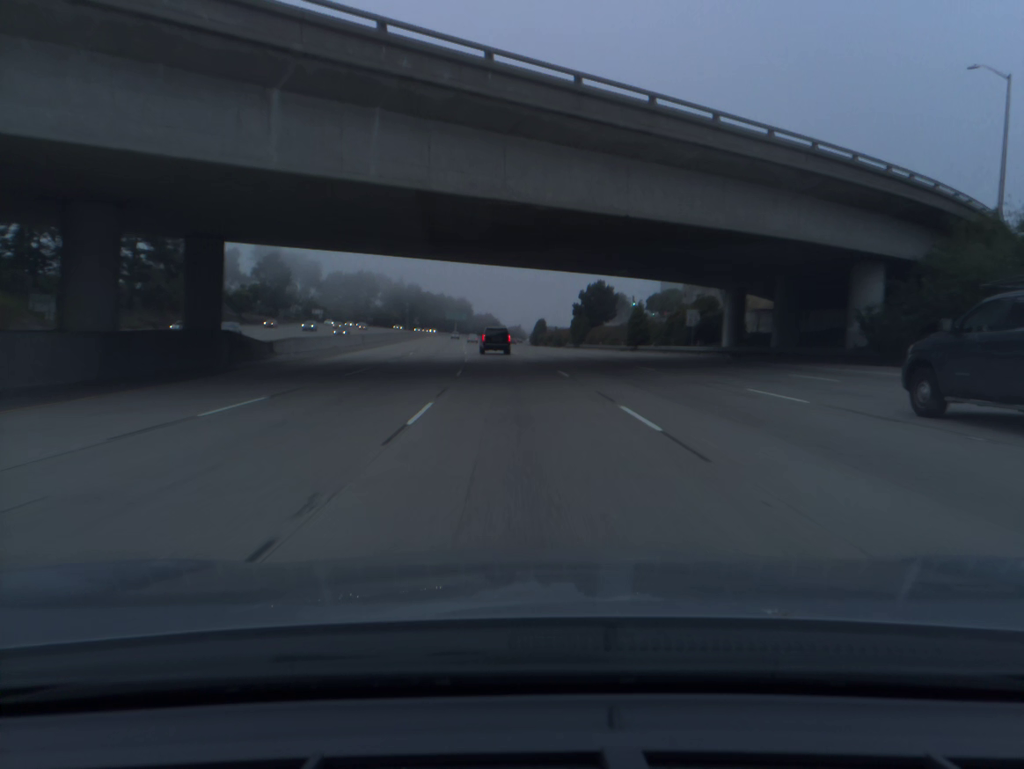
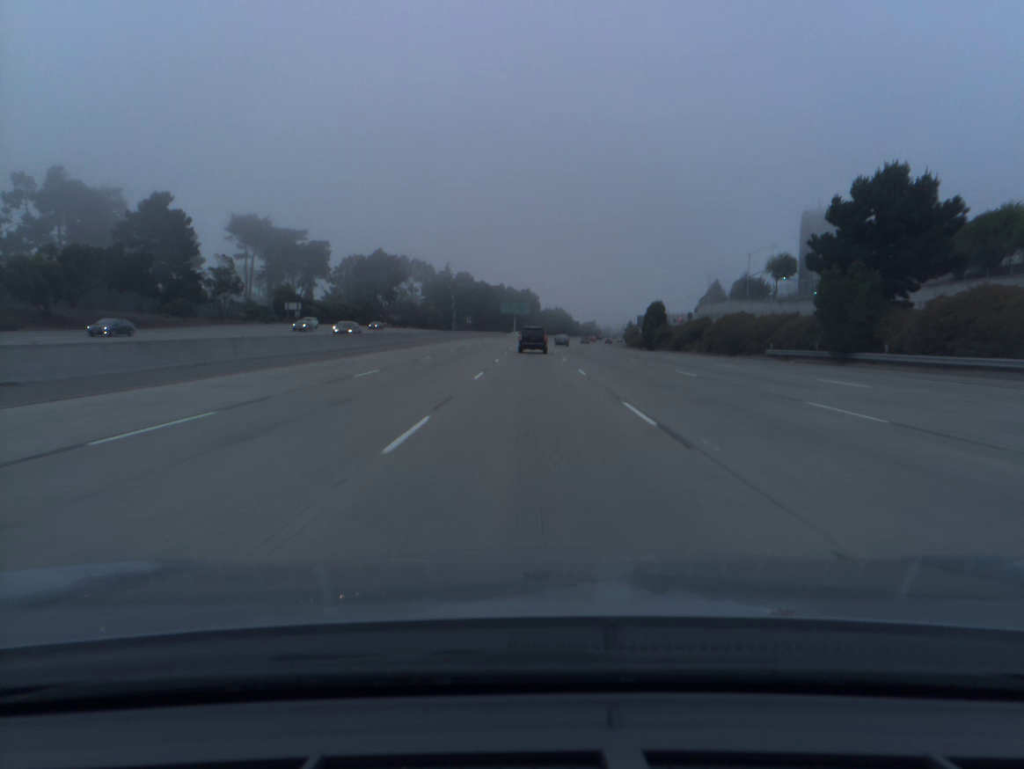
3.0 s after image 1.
(-4.6, +85.4) m; -5°
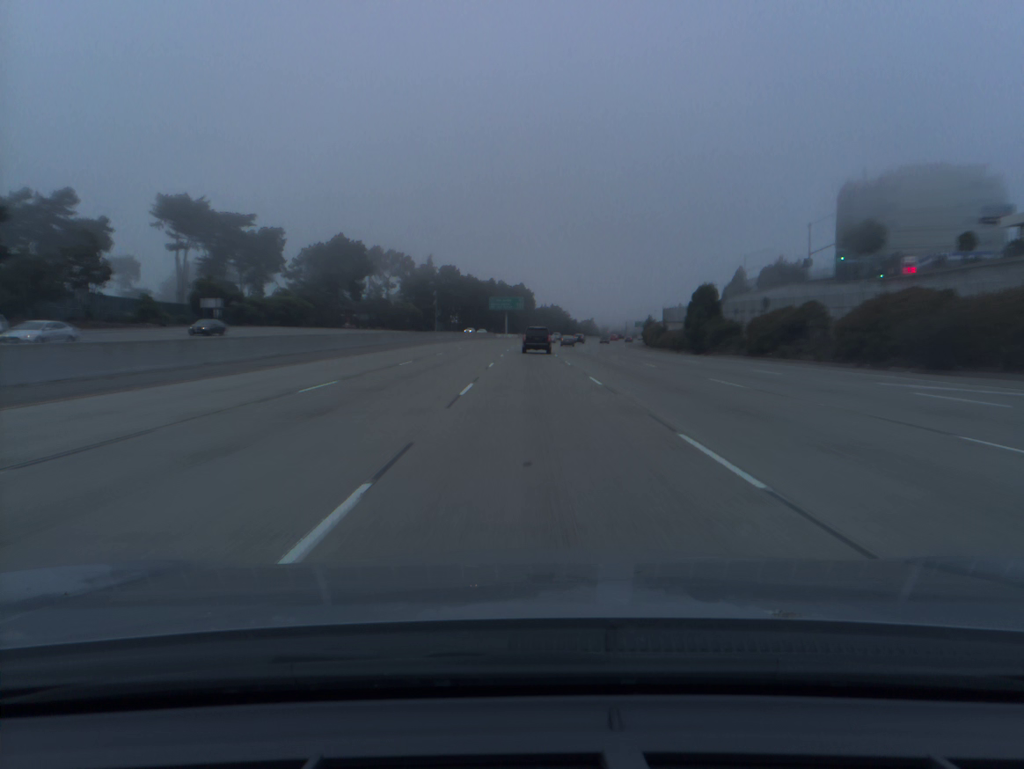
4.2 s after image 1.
(+0.1, +34.4) m; 0°
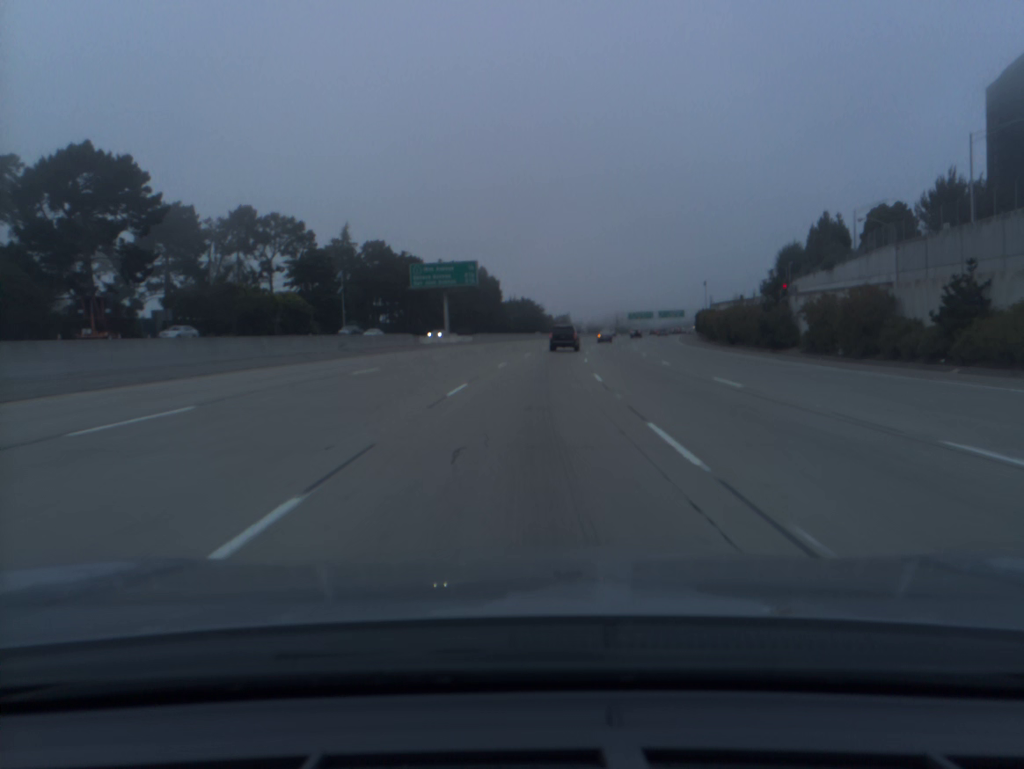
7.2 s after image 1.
(+1.2, +85.9) m; +2°
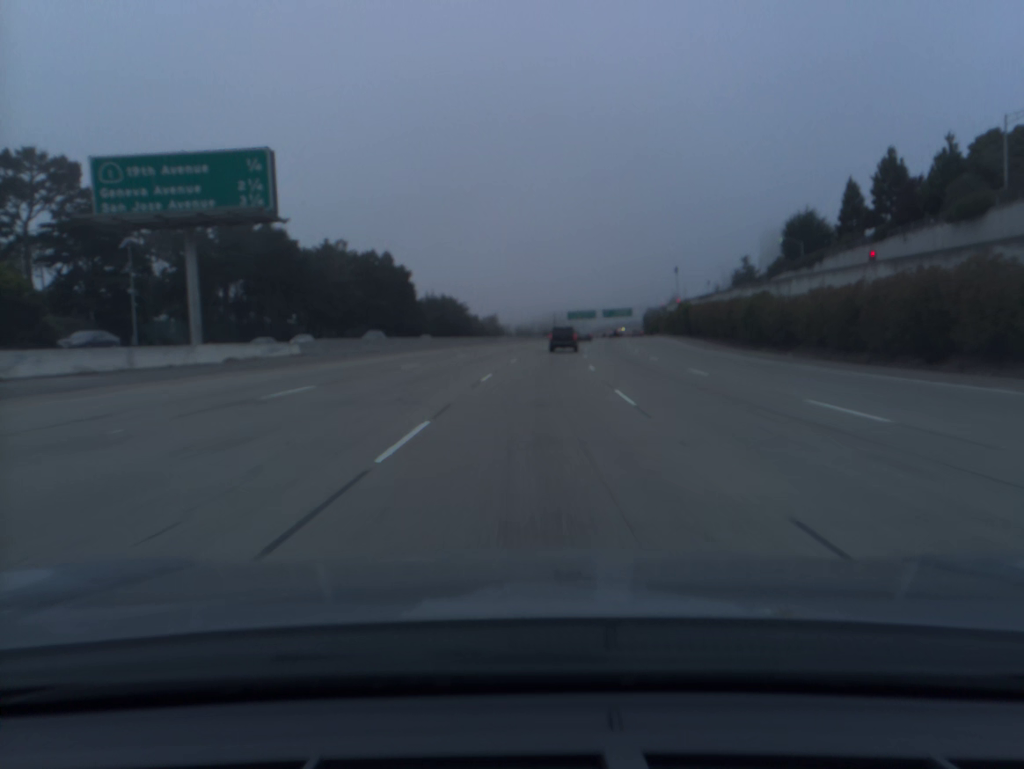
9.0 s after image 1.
(+2.2, +51.6) m; +5°
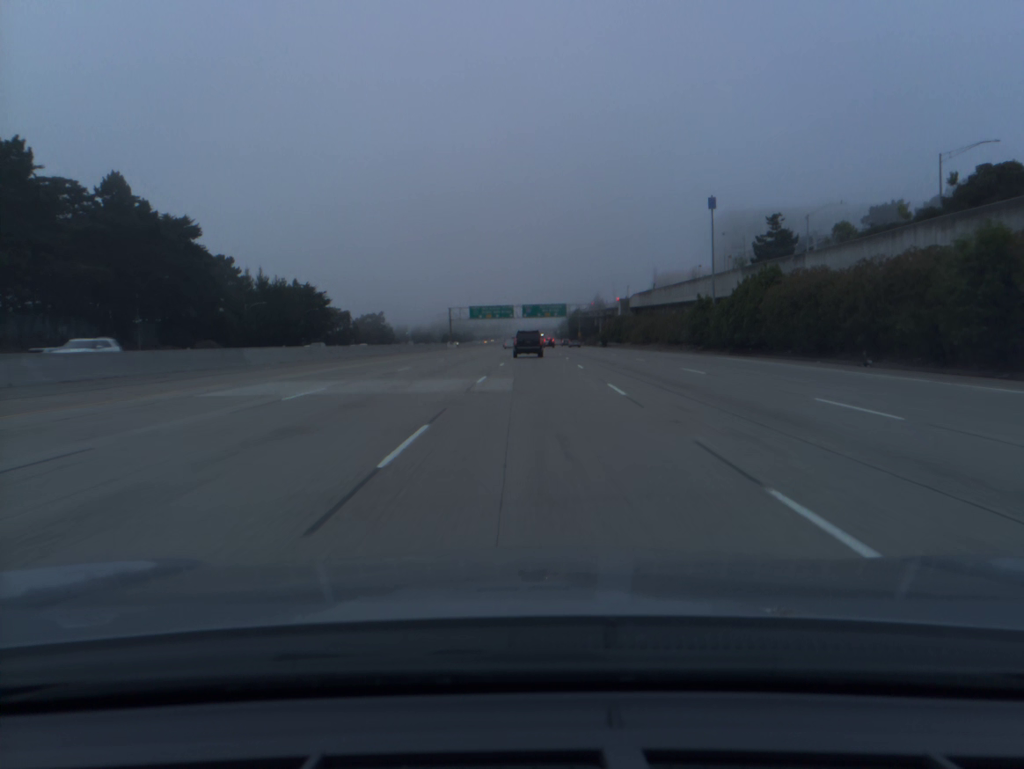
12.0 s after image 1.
(+5.6, +85.5) m; +7°
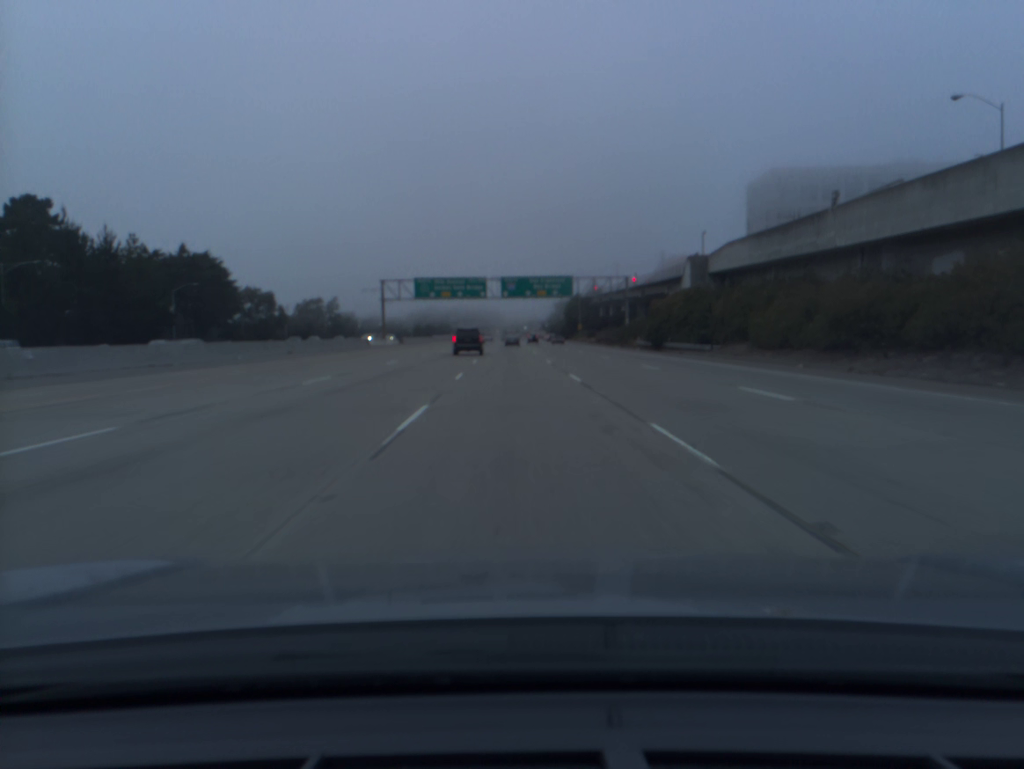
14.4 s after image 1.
(+1.1, +67.6) m; +1°
